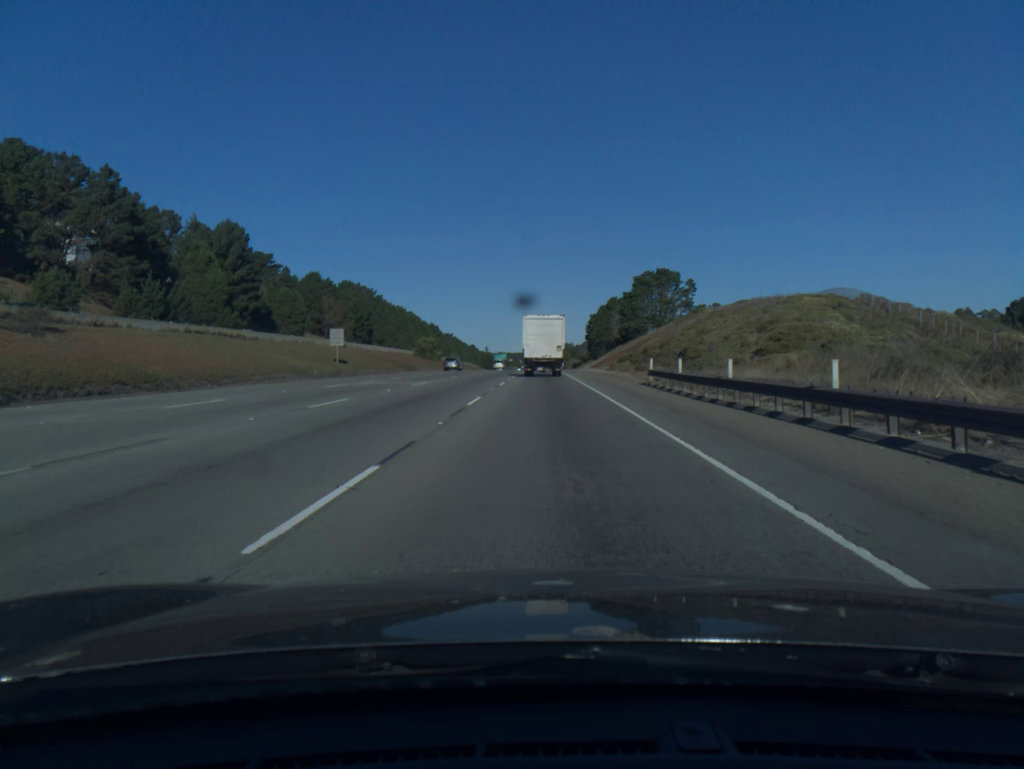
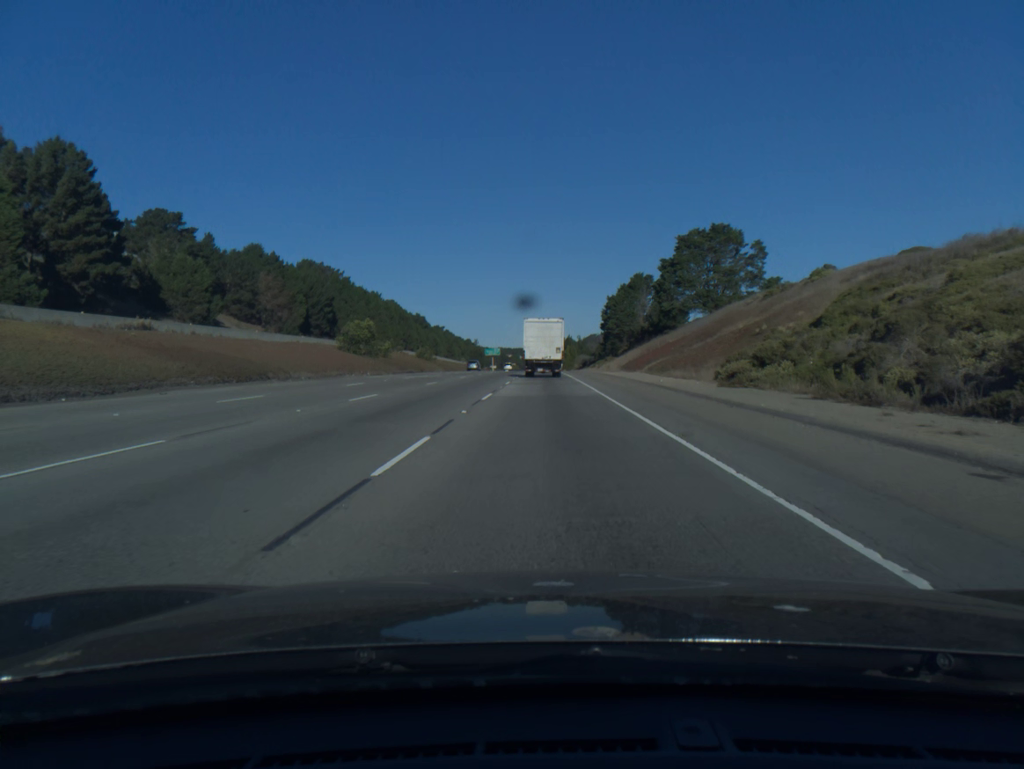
(-0.1, +55.3) m; 0°
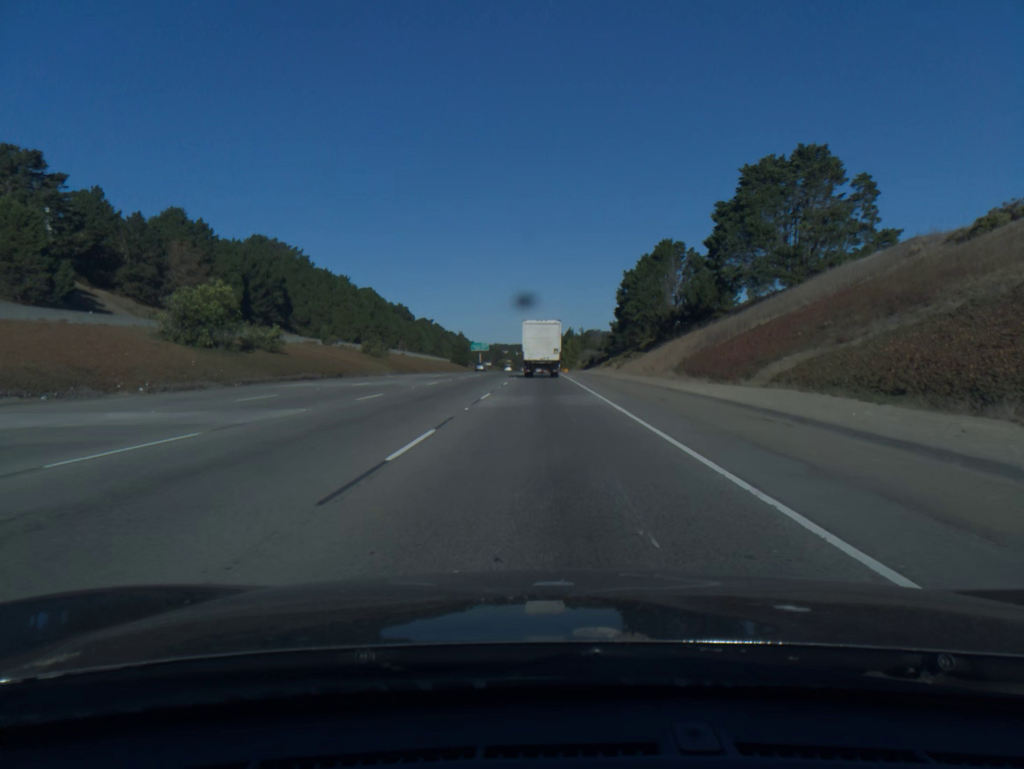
(+0.1, +42.4) m; 0°
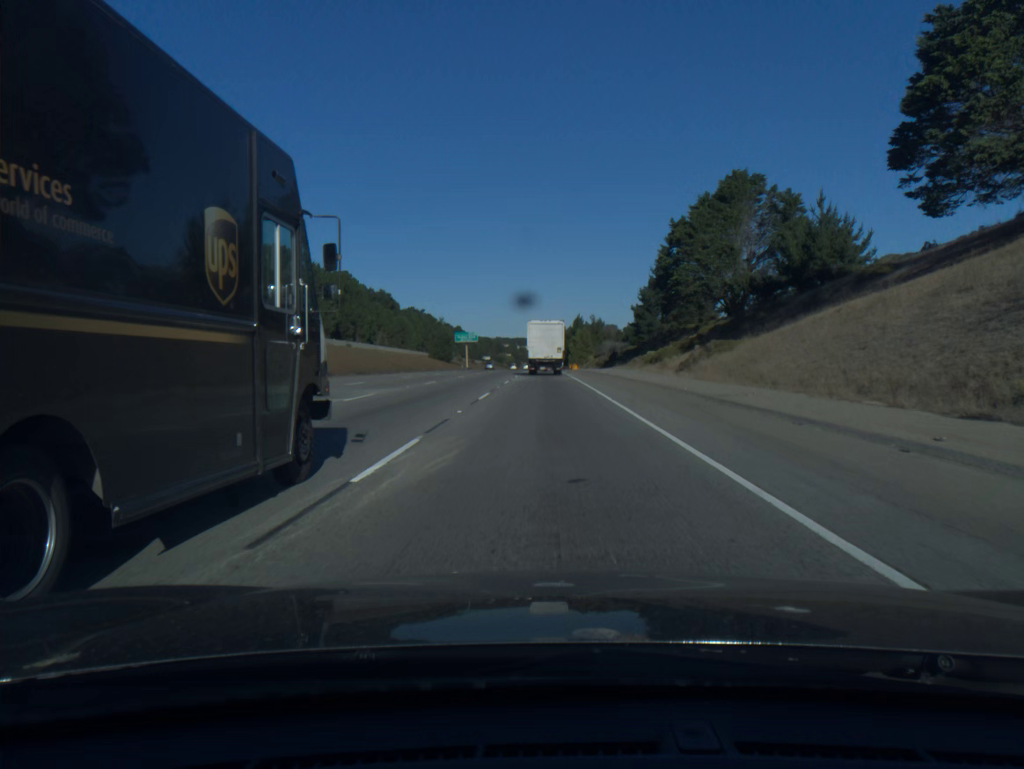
(-0.1, +45.4) m; 0°
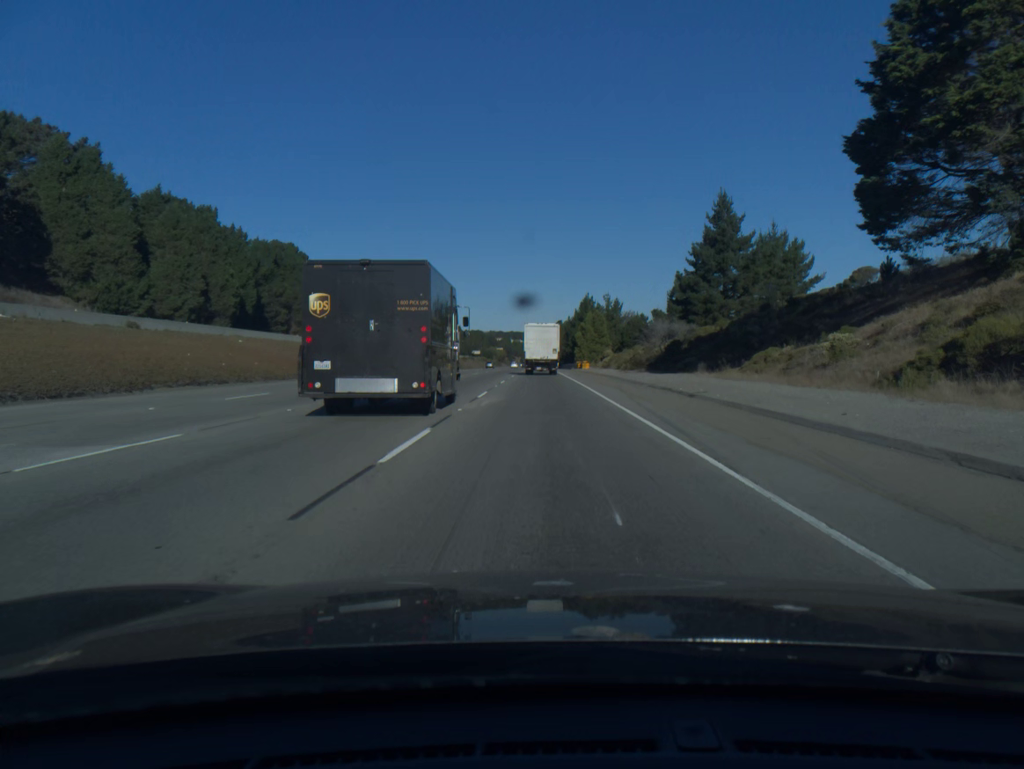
(+0.1, +57.3) m; 0°
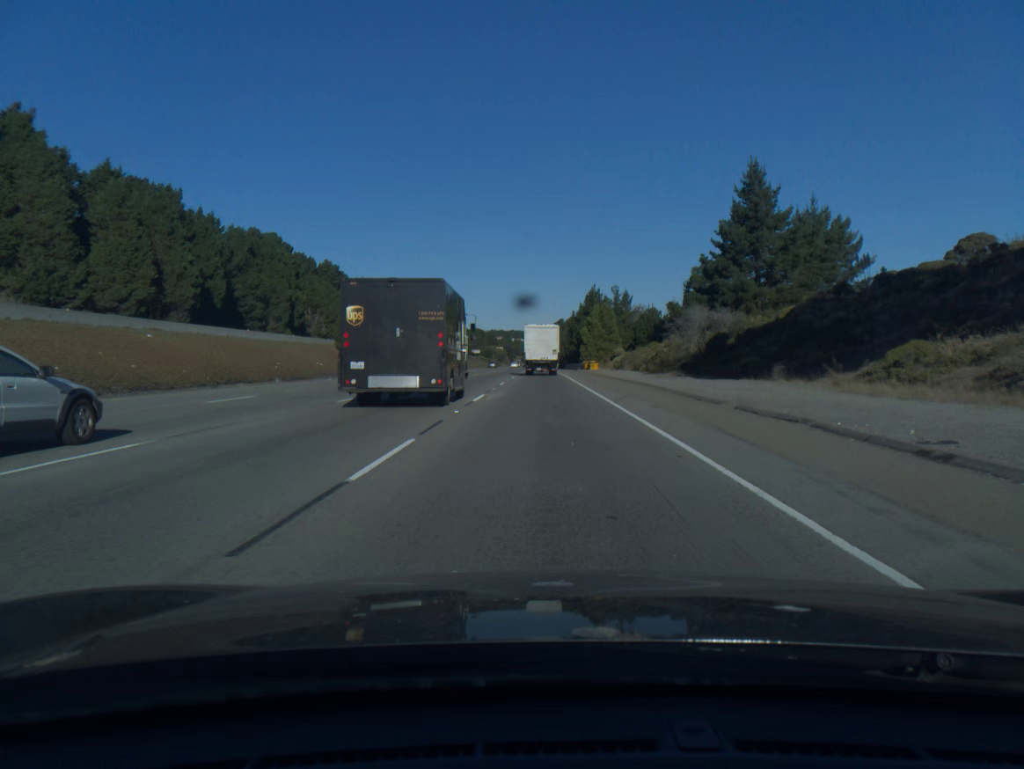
(0.0, +15.8) m; 0°
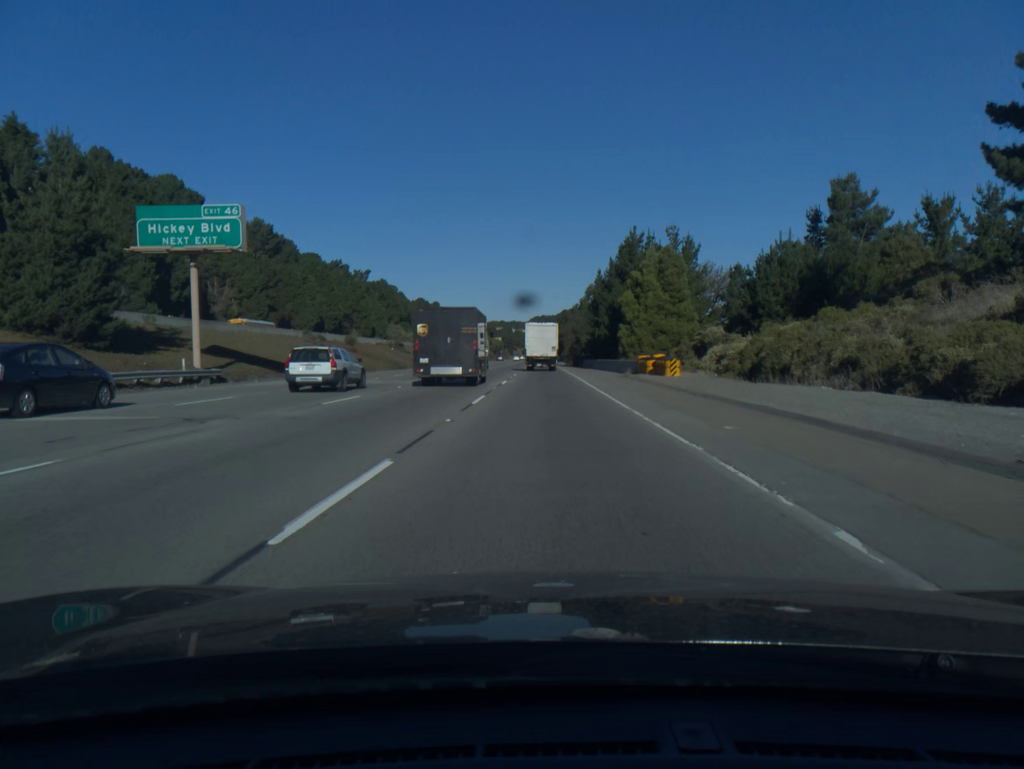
(-0.2, +60.7) m; 0°
